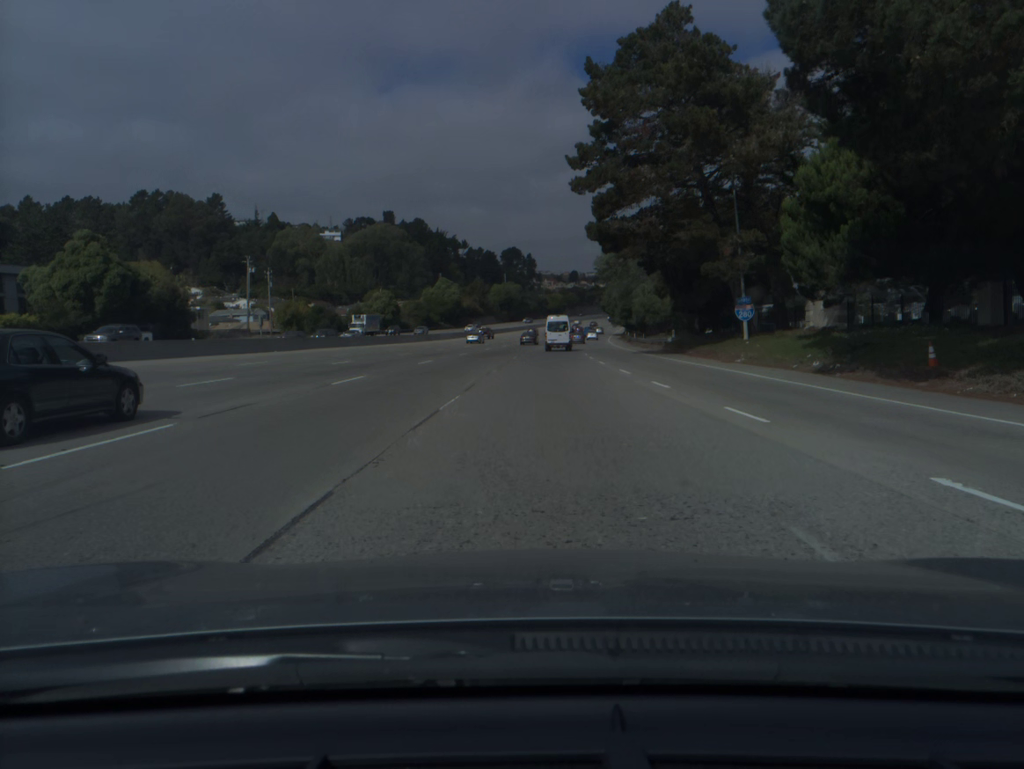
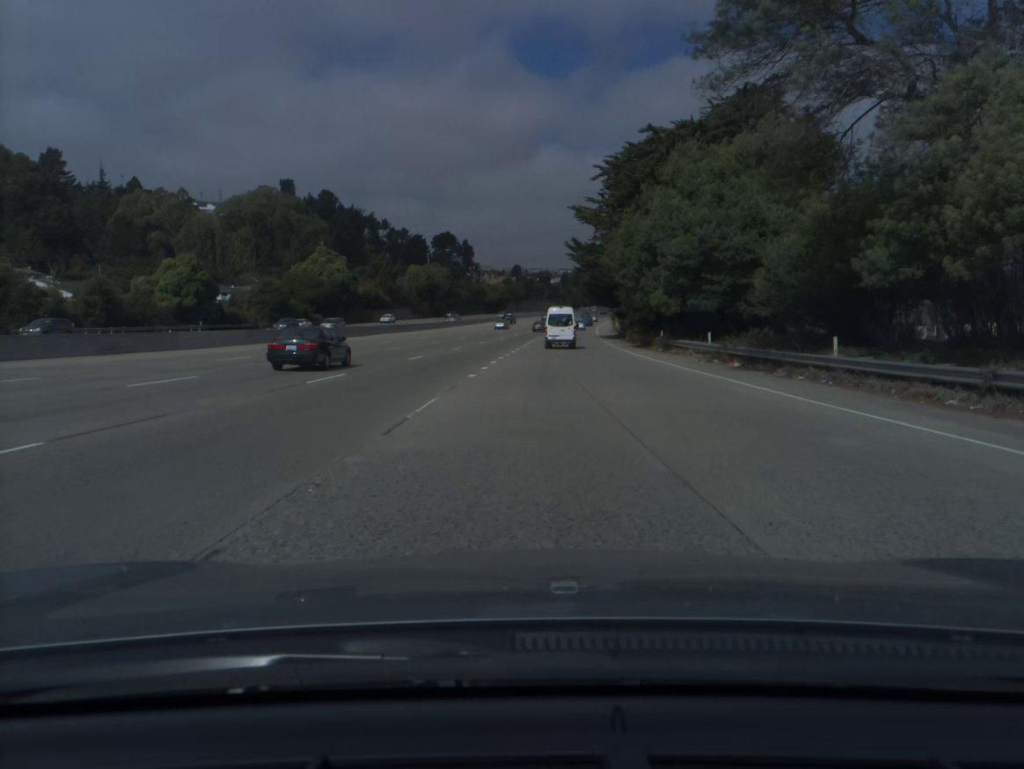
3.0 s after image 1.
(+2.8, +74.2) m; +4°
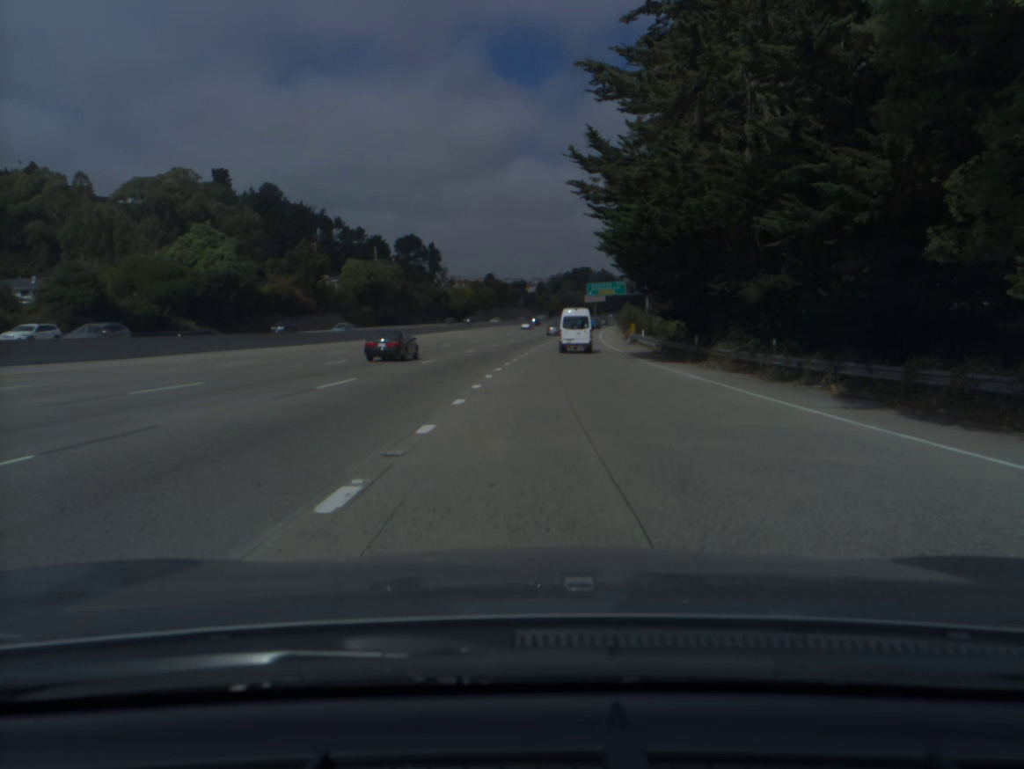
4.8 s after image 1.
(+0.8, +44.0) m; +2°
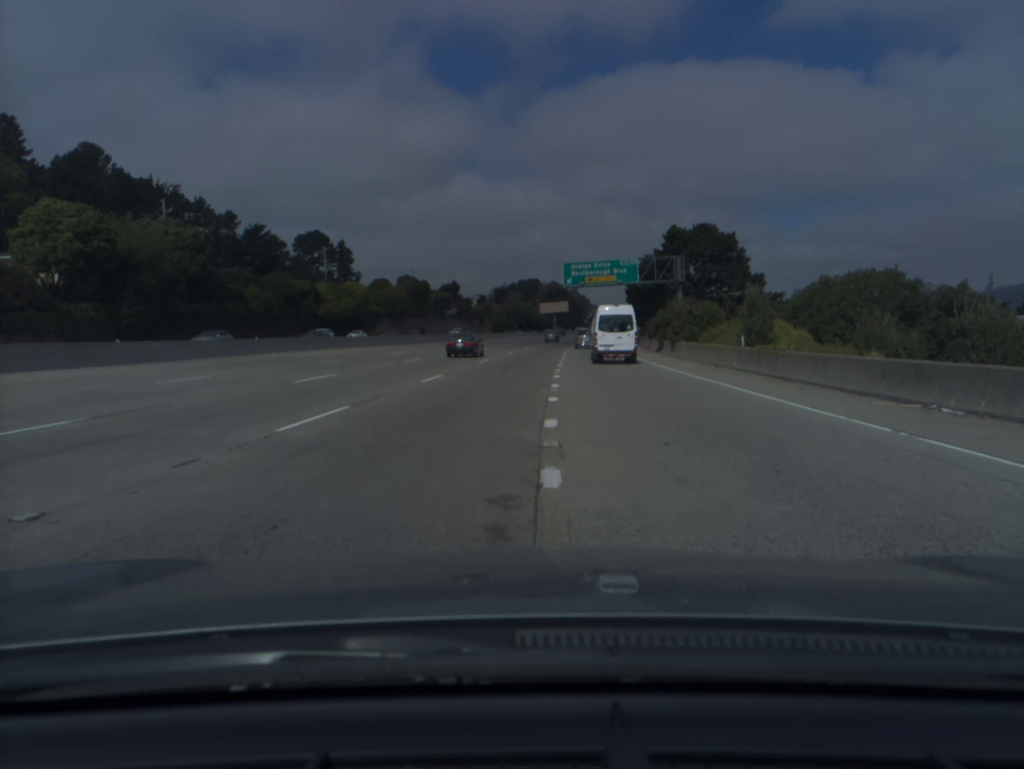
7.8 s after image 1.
(+2.6, +80.8) m; +4°
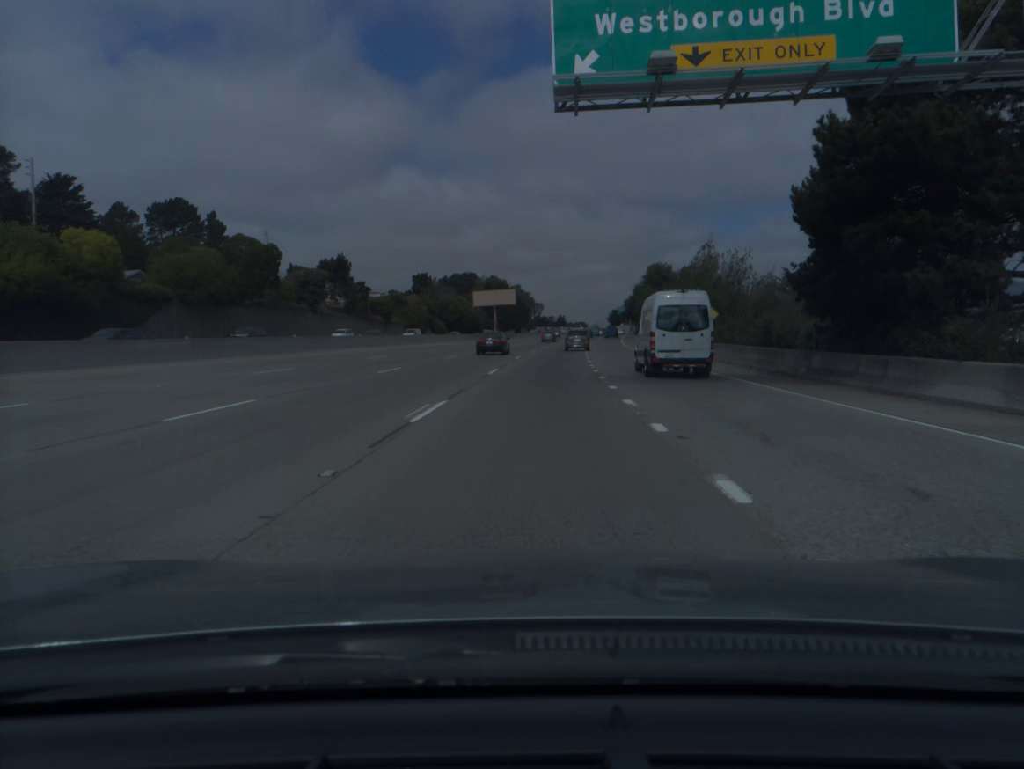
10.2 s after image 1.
(+2.2, +69.0) m; +4°
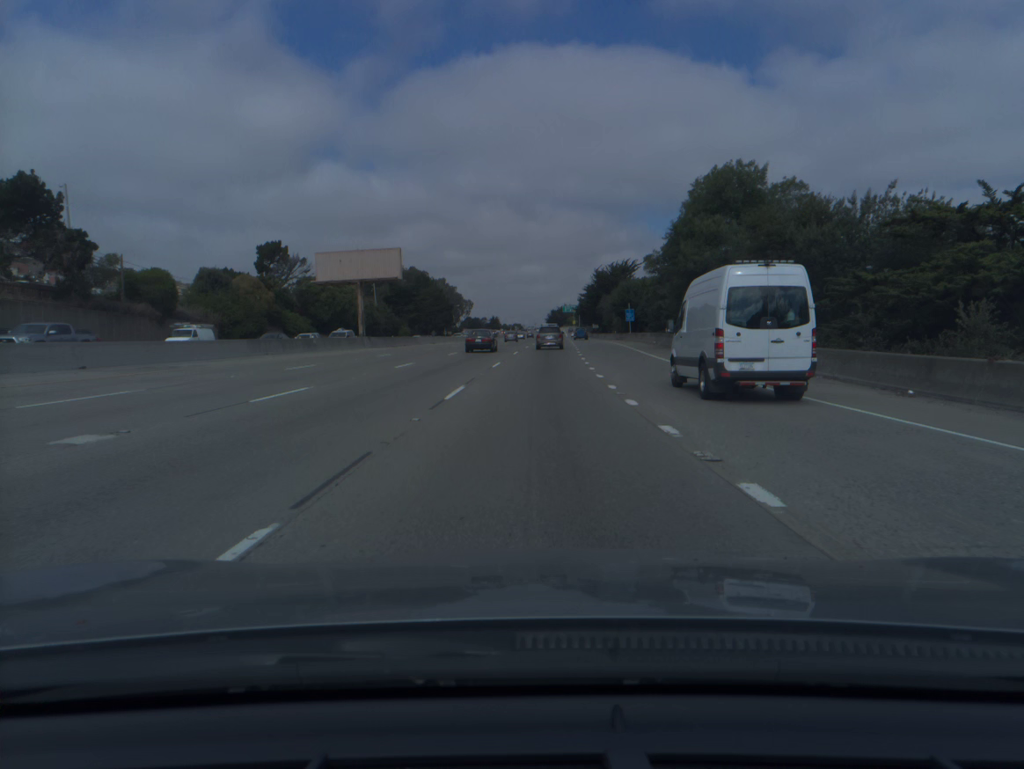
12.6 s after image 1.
(+3.3, +68.7) m; +5°
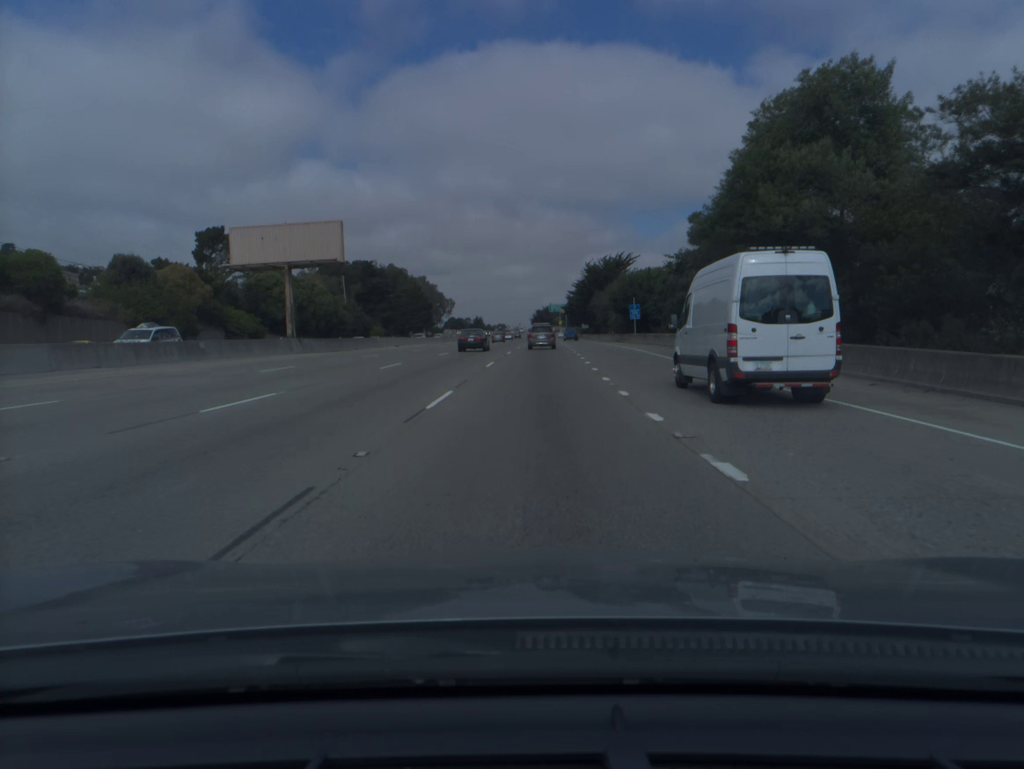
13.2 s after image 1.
(+0.2, +17.0) m; +1°
